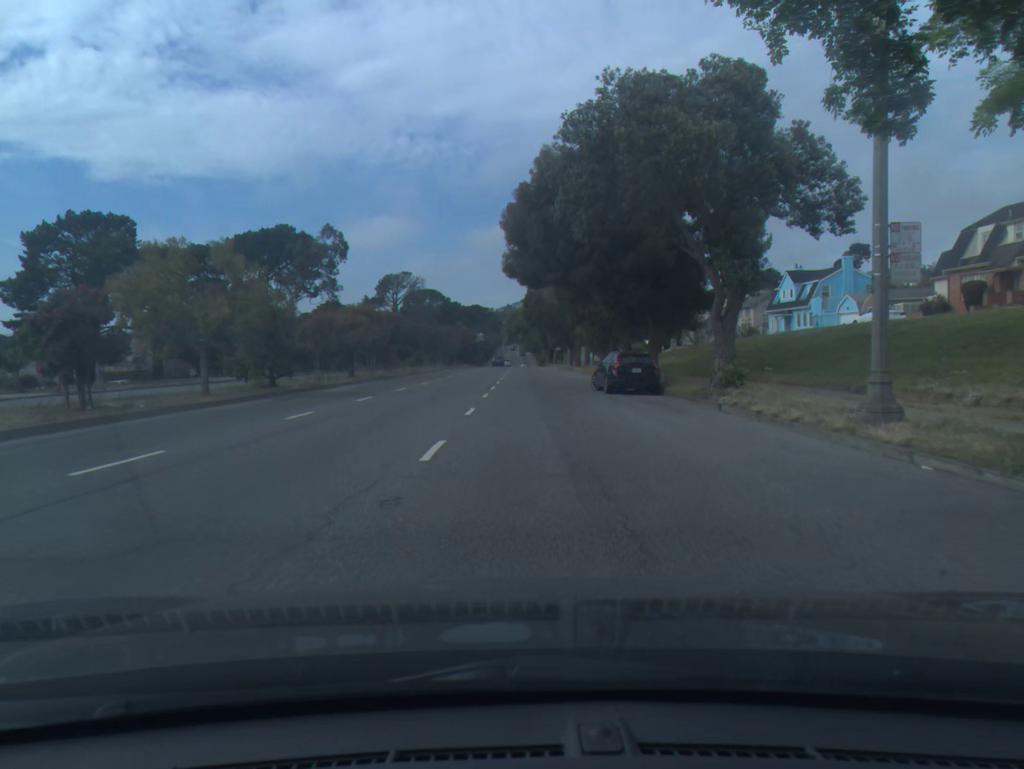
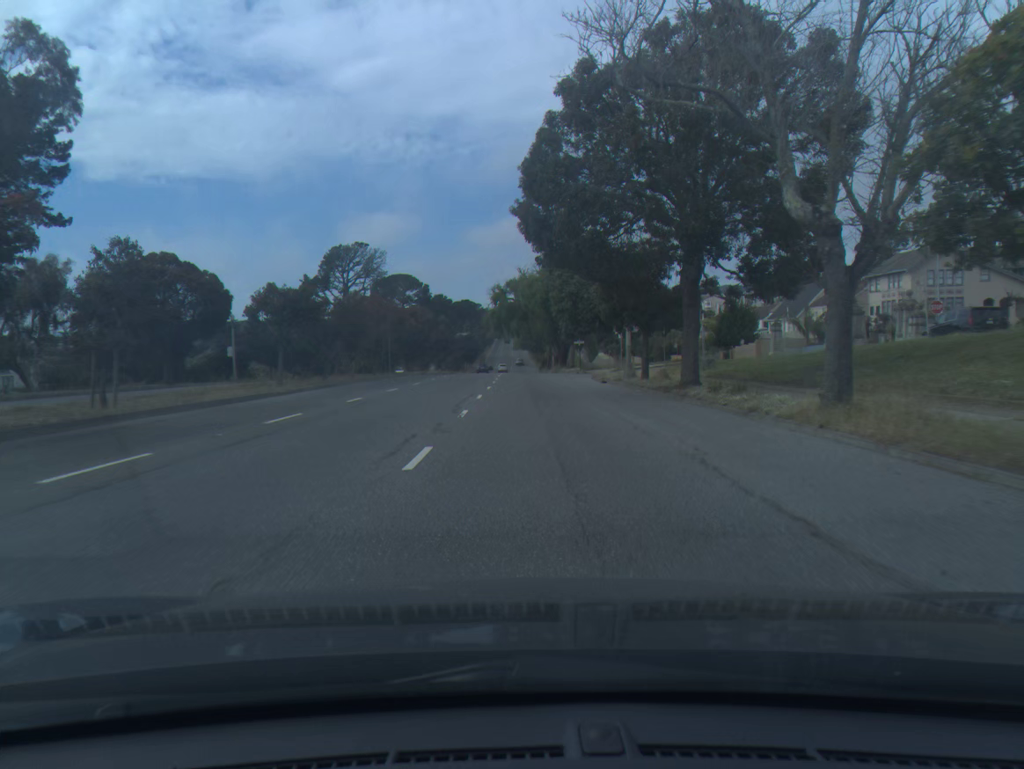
(+0.2, +51.6) m; 0°
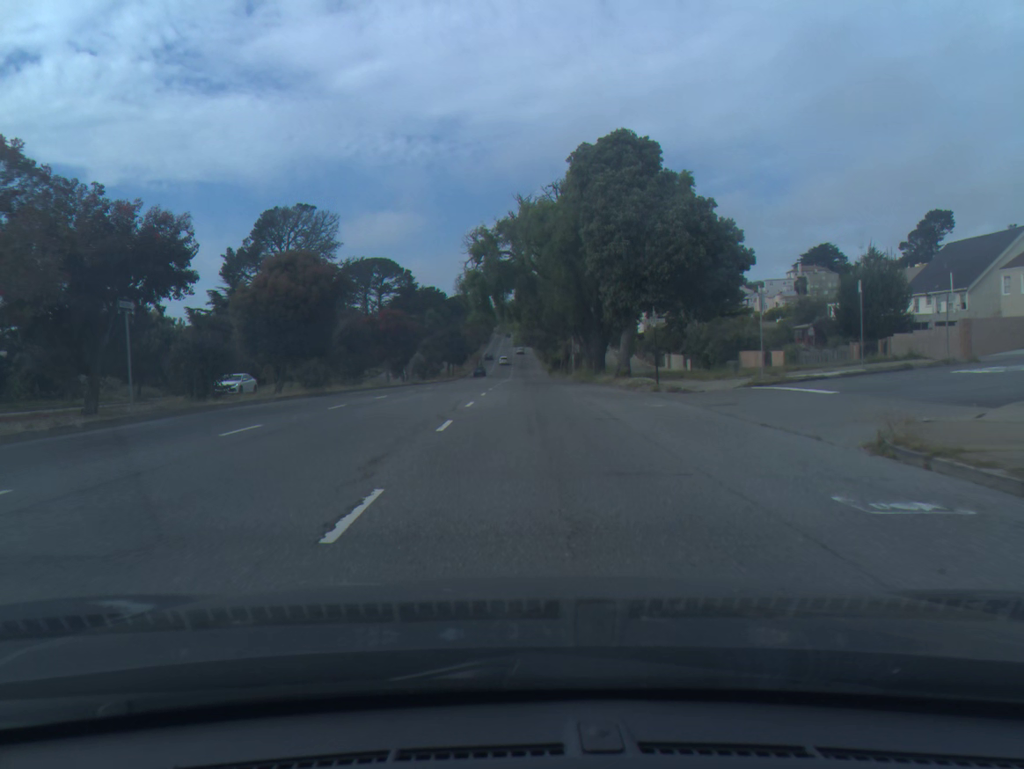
(+0.1, +39.0) m; 0°
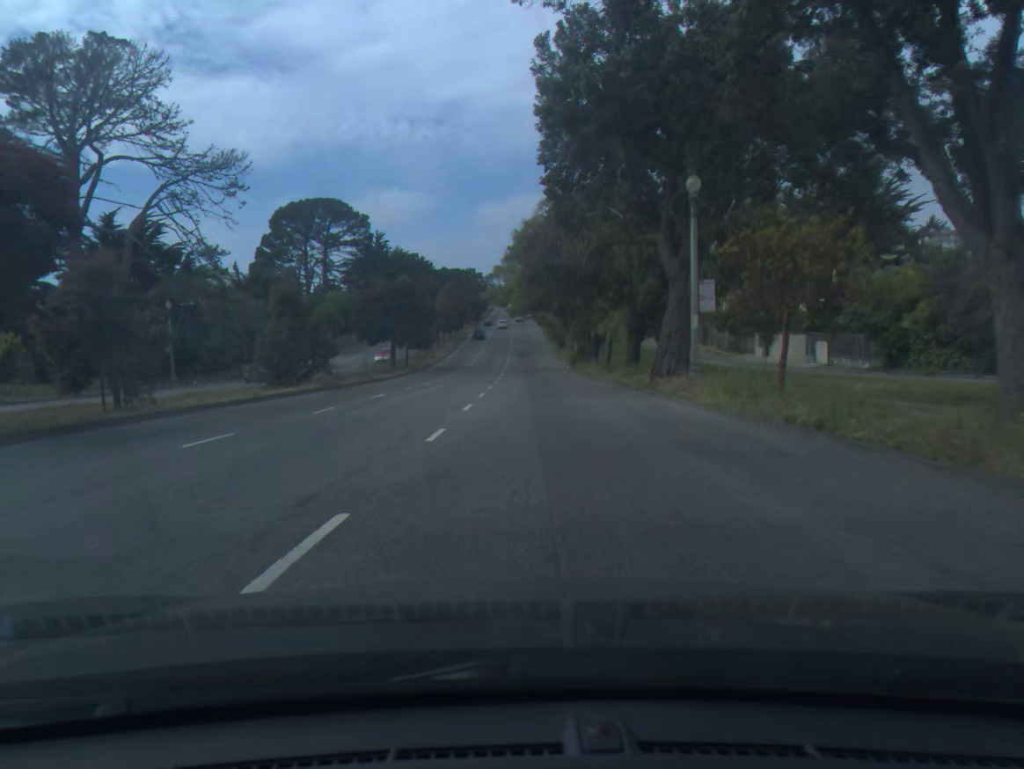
(0.0, +51.8) m; 0°
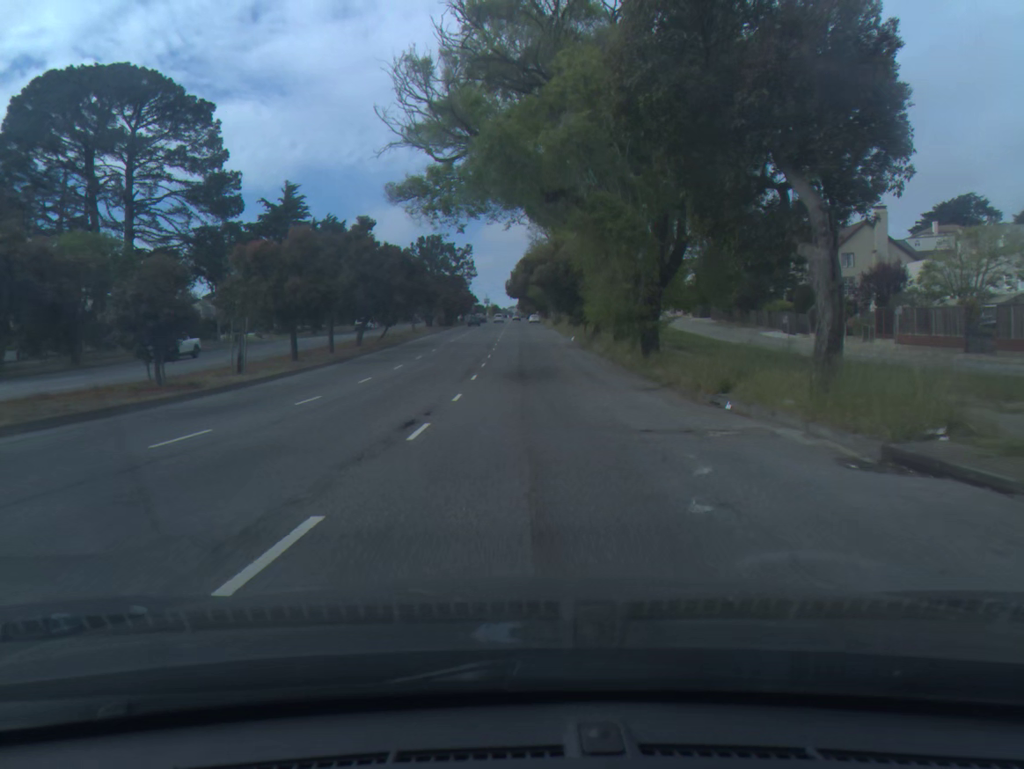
(+0.4, +65.5) m; 0°
